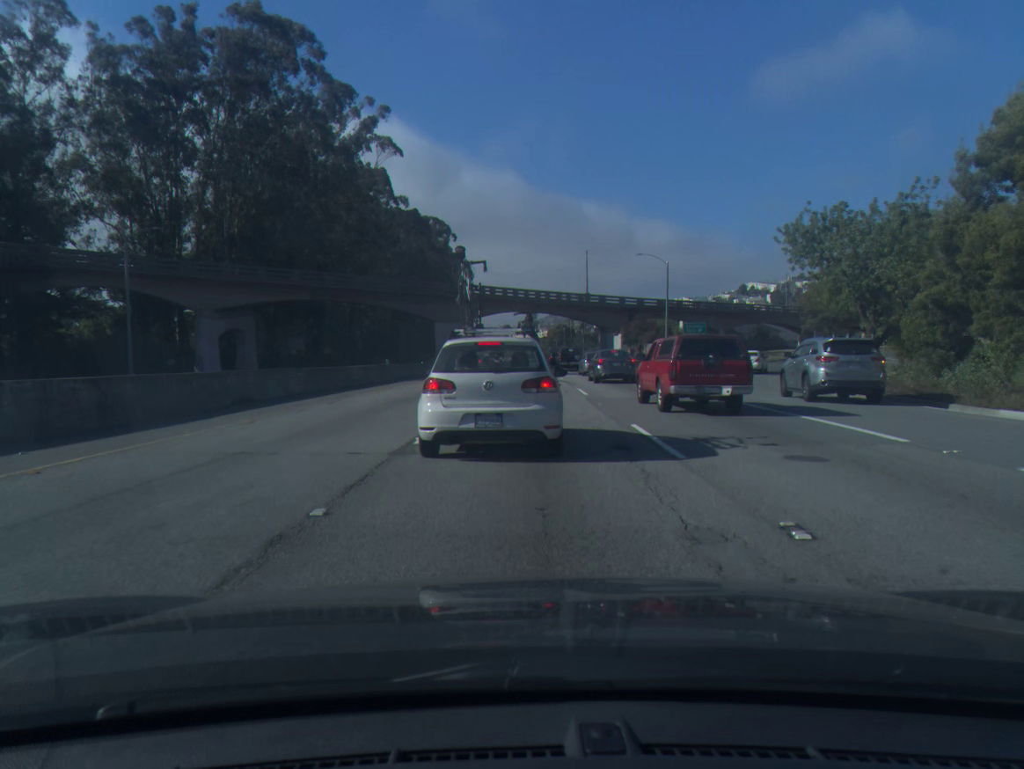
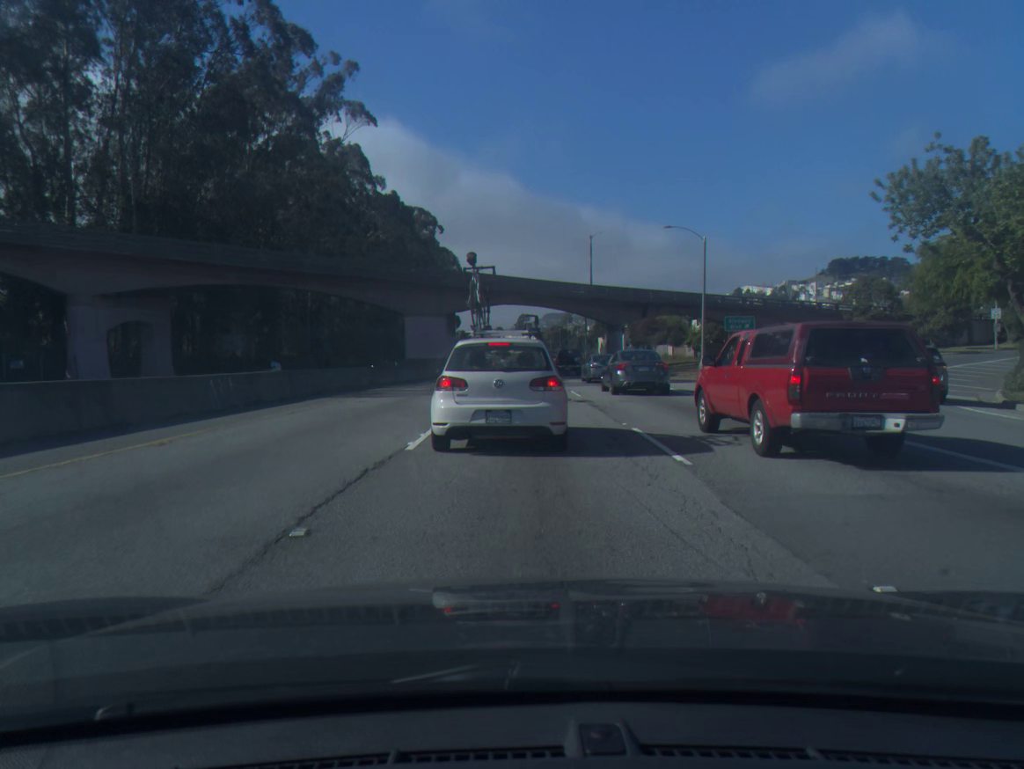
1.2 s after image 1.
(+0.1, +15.3) m; 0°
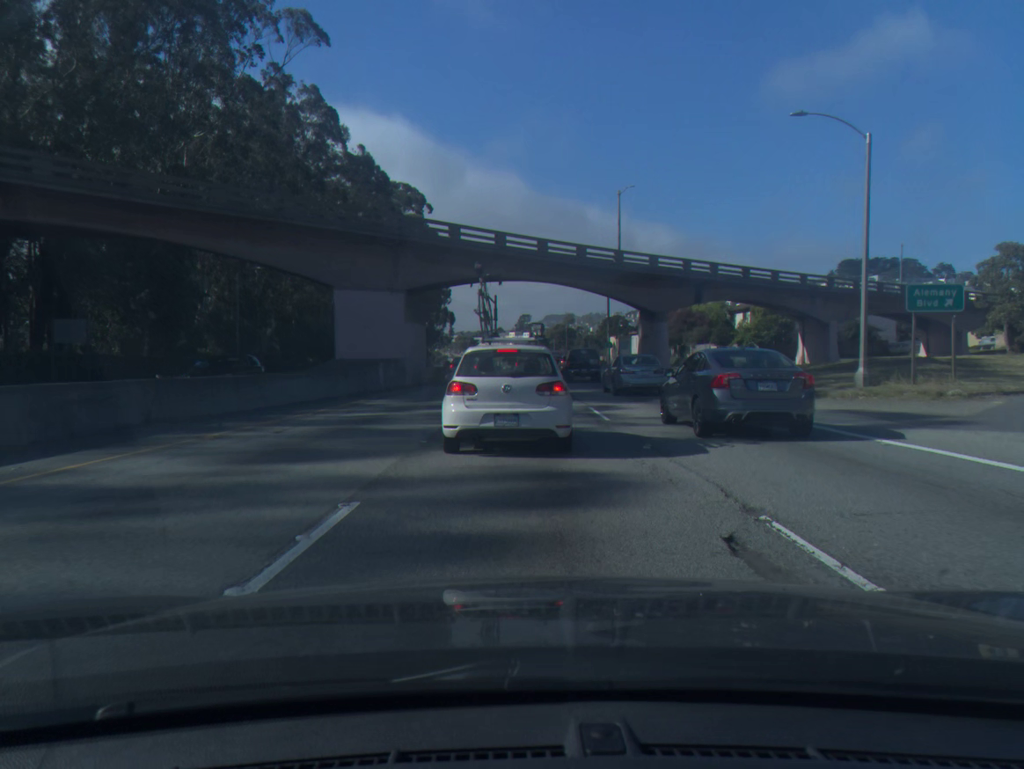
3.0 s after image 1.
(0.0, +22.9) m; 0°
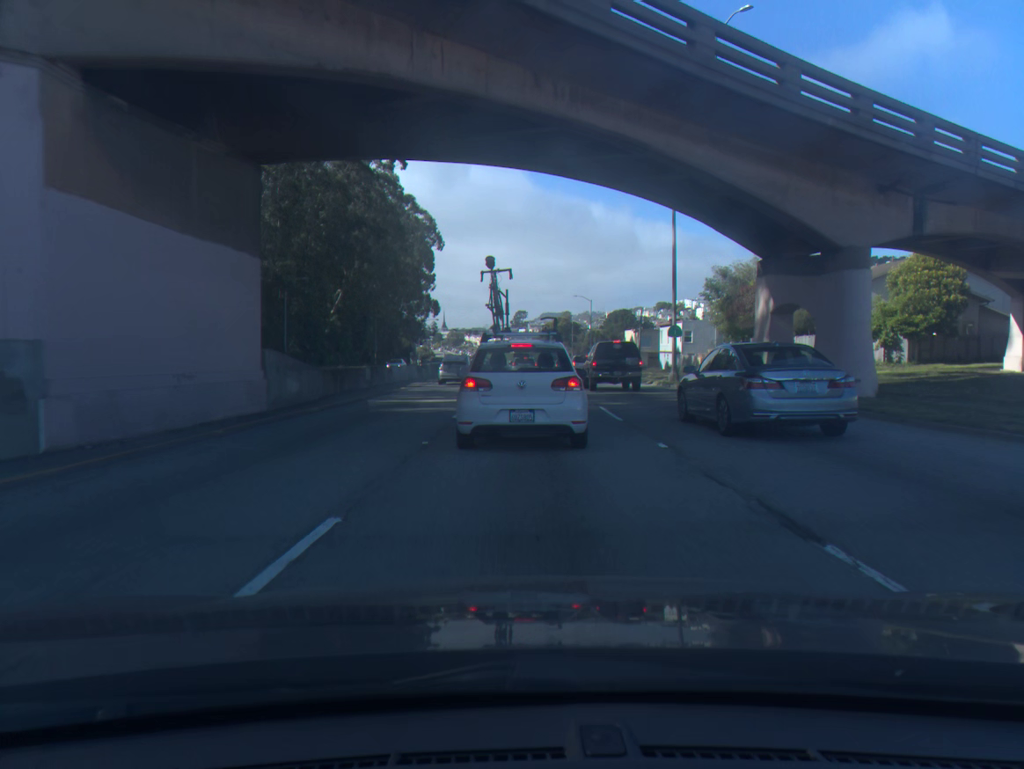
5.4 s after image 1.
(+0.1, +30.3) m; +1°
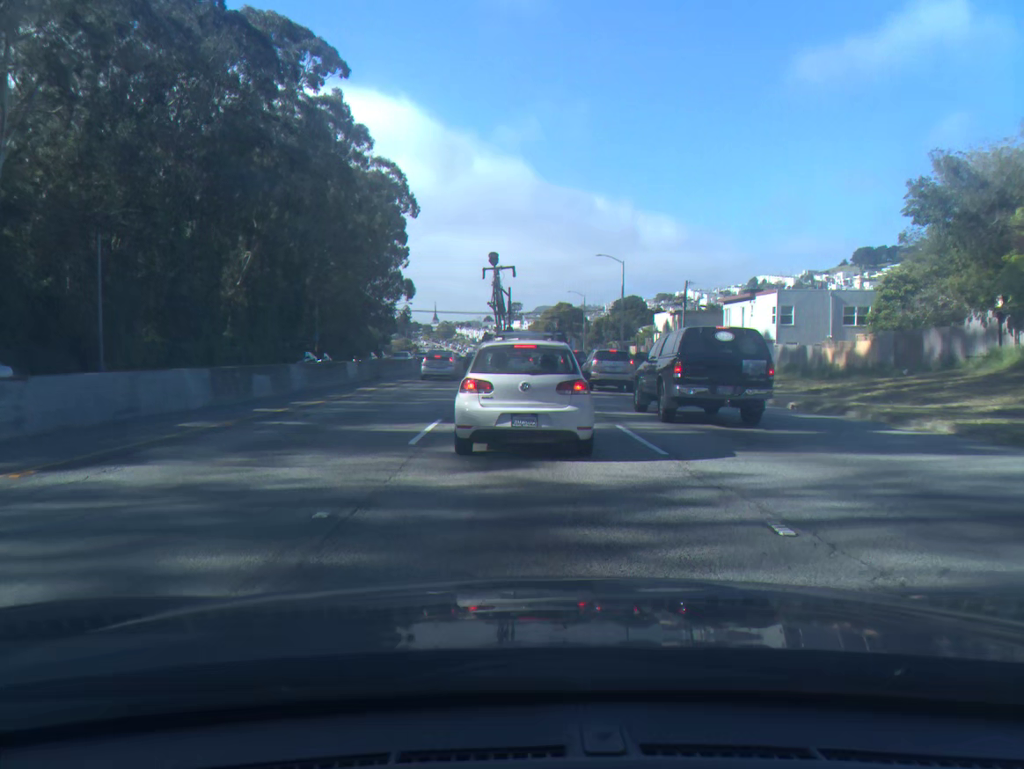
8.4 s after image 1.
(+0.2, +34.9) m; 0°
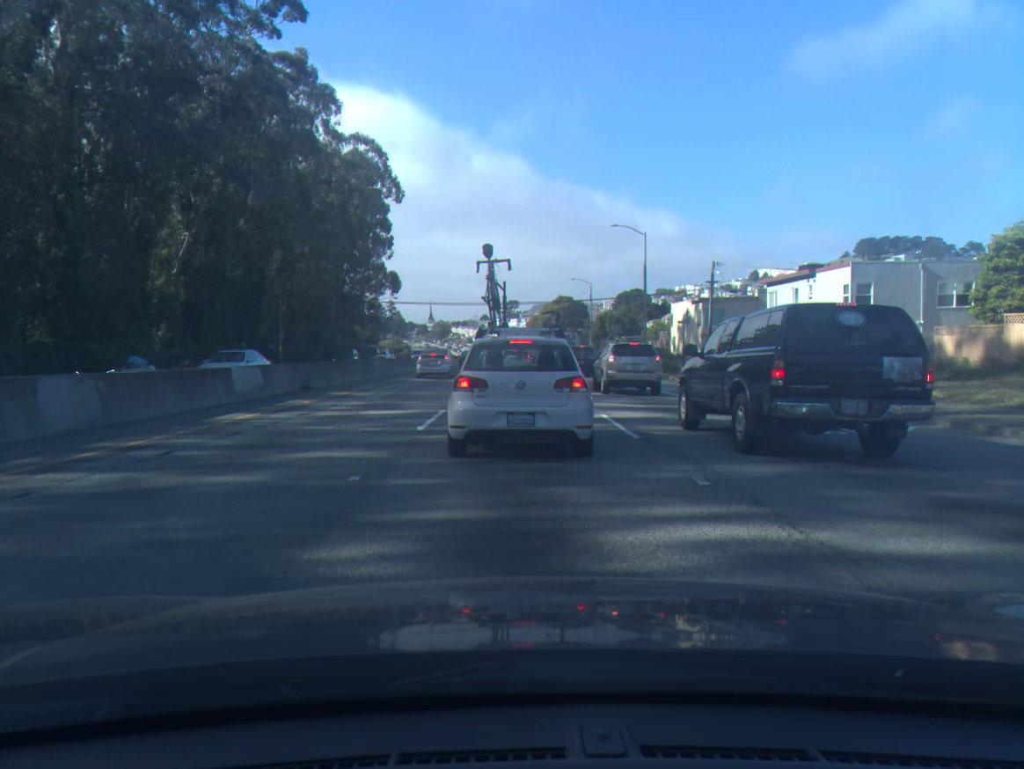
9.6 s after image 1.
(0.0, +12.9) m; 0°
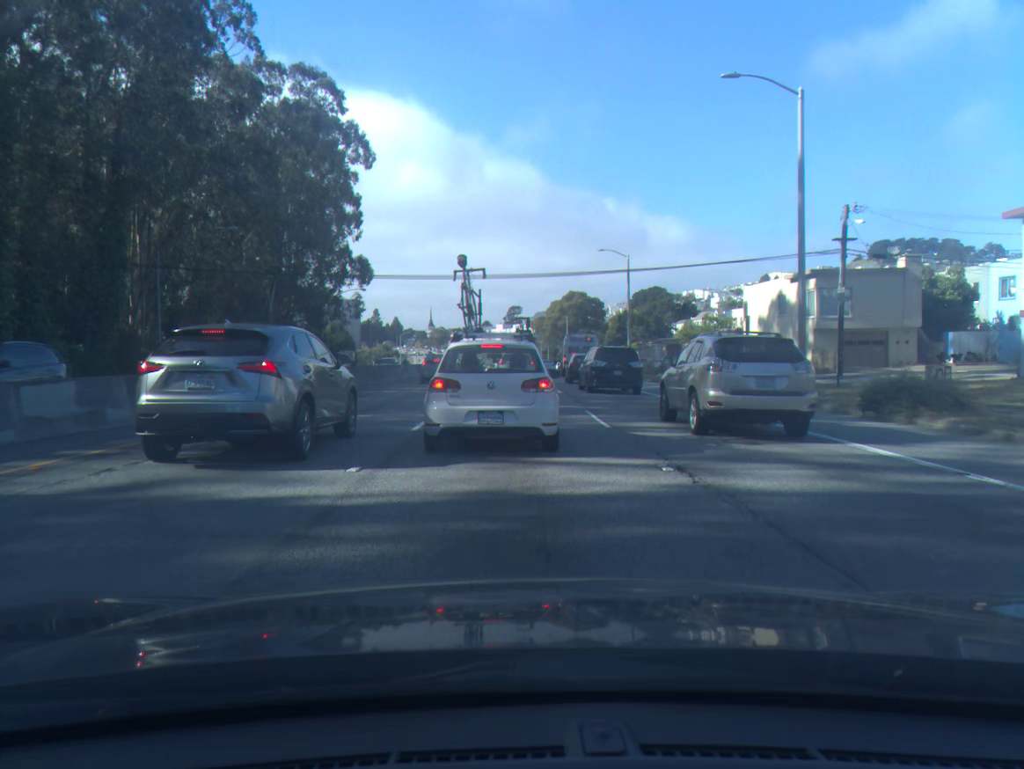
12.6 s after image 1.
(-0.1, +28.7) m; 0°
